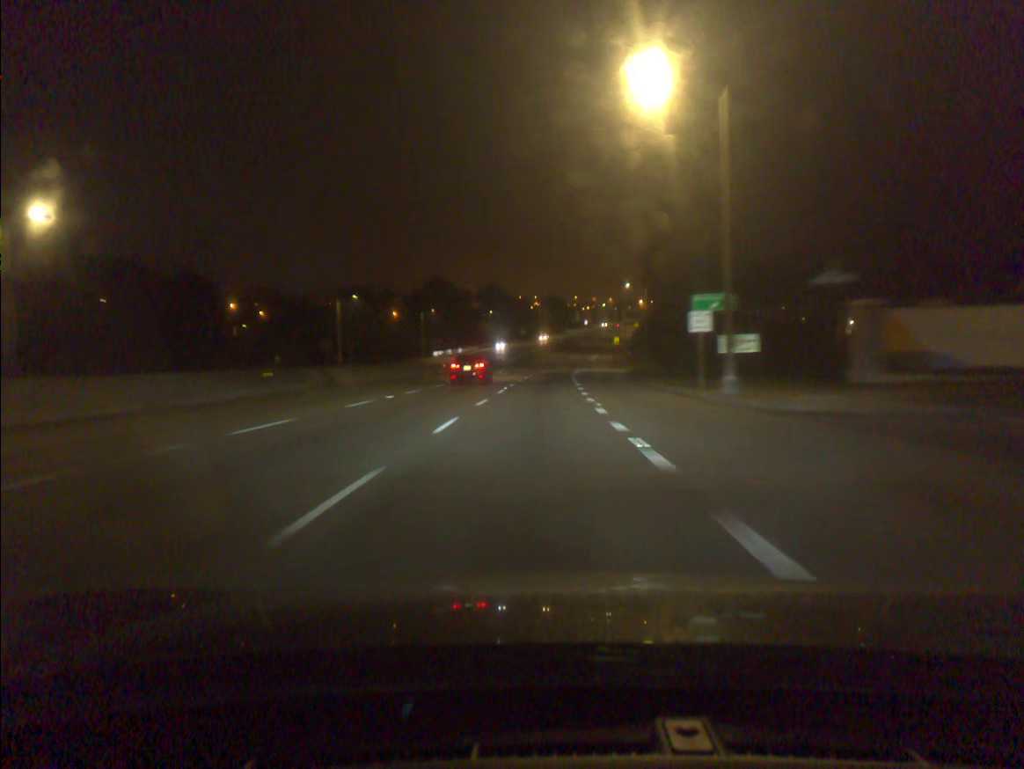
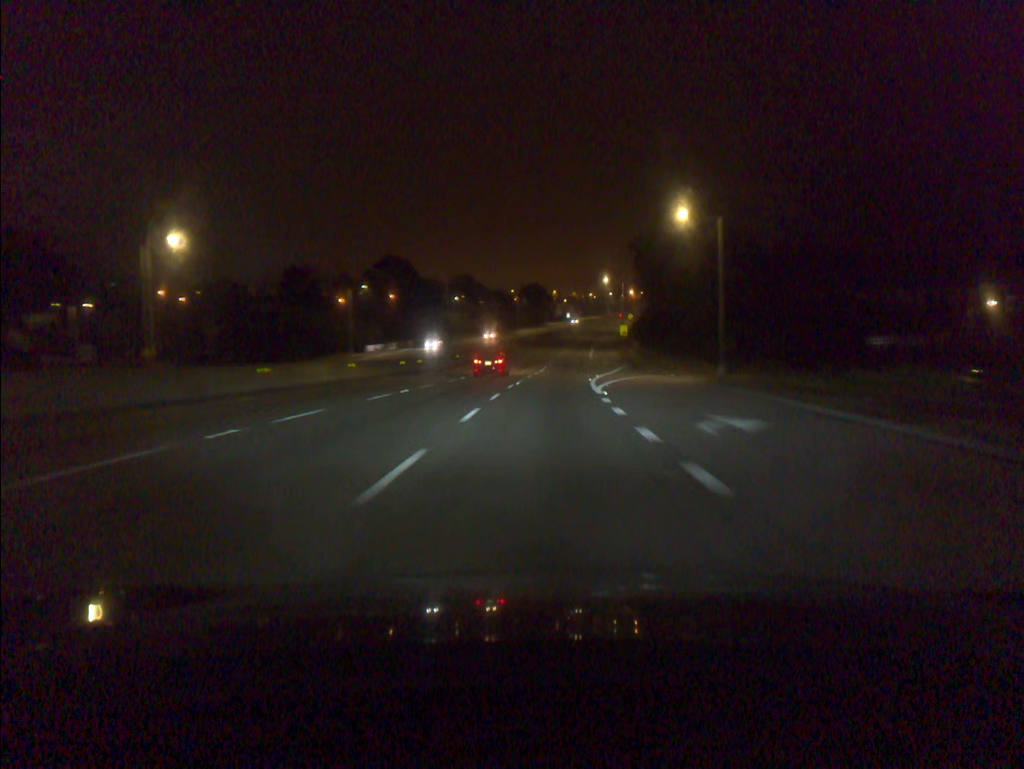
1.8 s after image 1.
(+0.5, +43.0) m; +2°
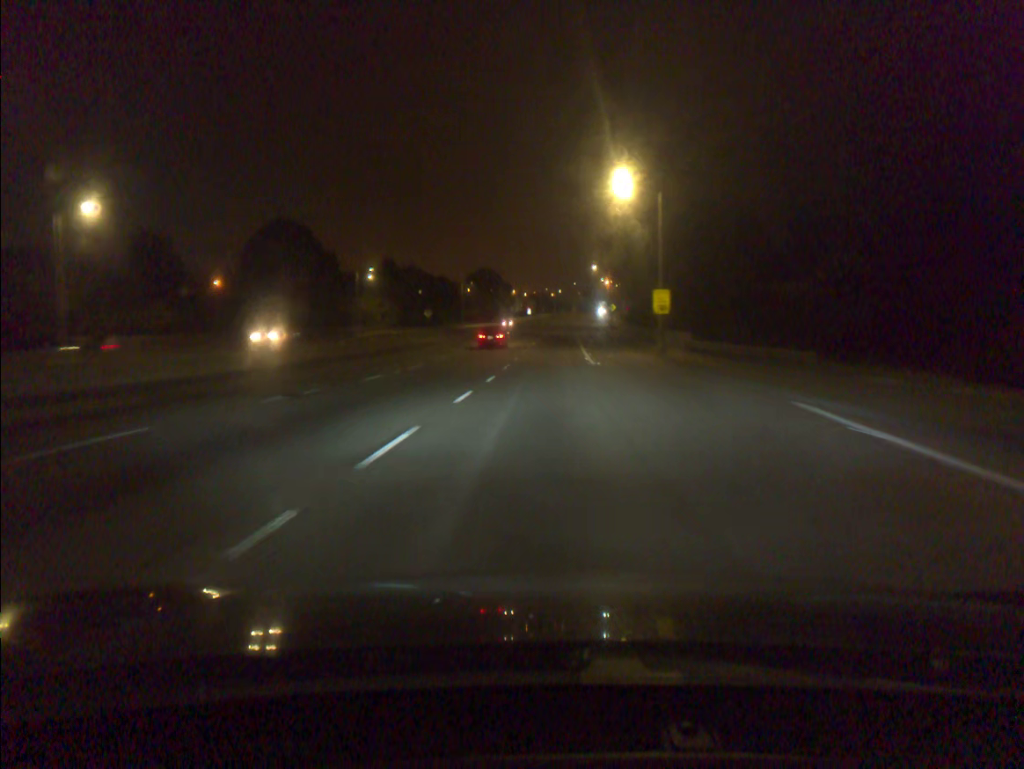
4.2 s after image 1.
(+1.9, +57.9) m; +3°
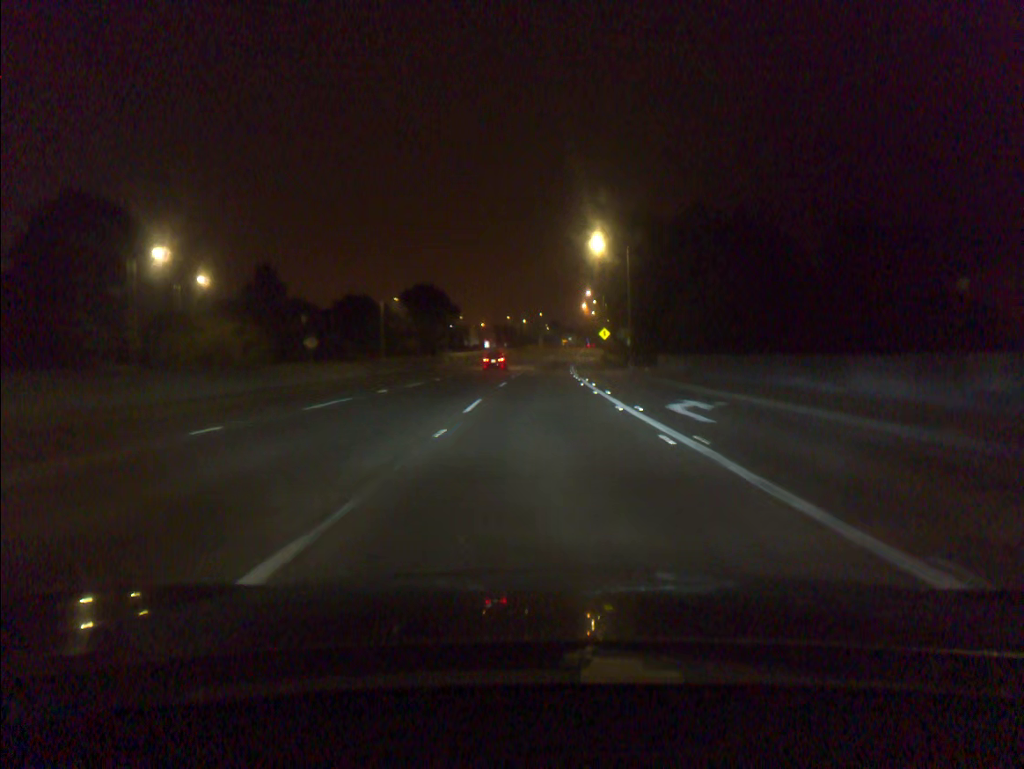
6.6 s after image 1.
(+0.9, +56.9) m; +3°
